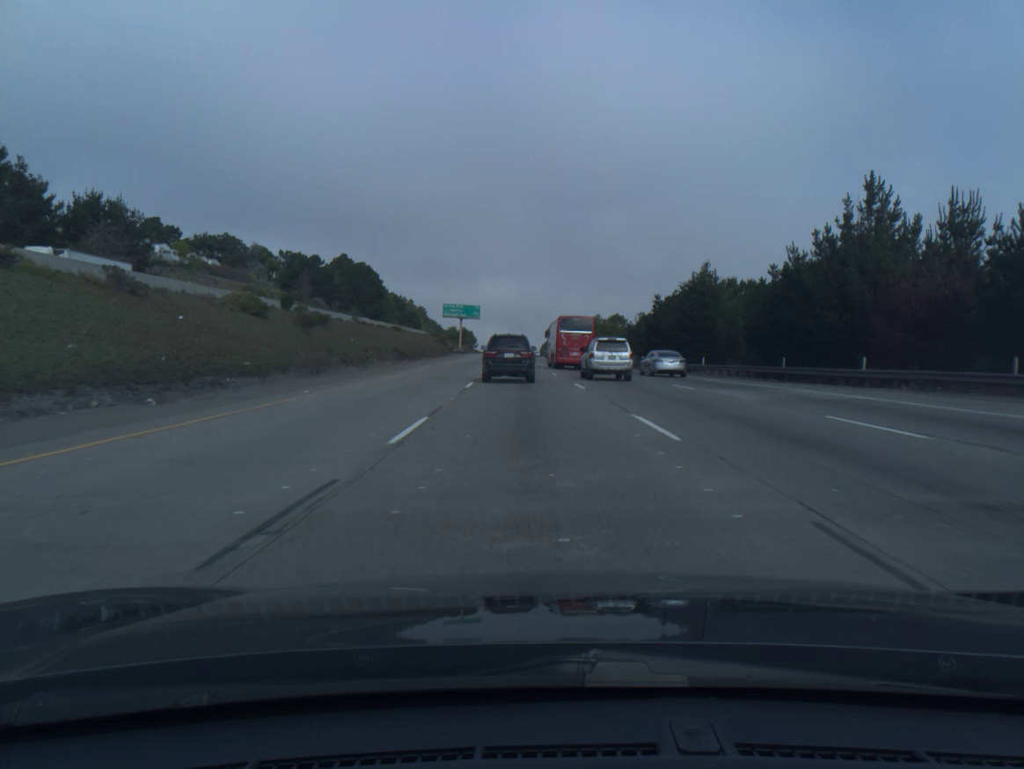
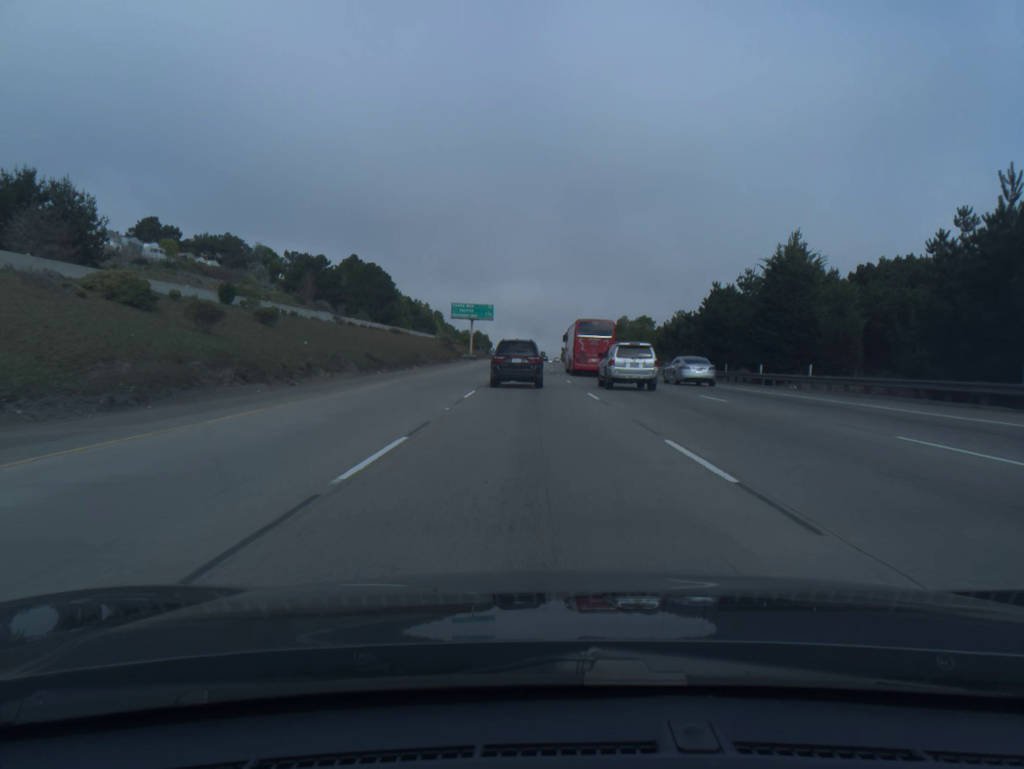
(-0.3, +17.4) m; -2°
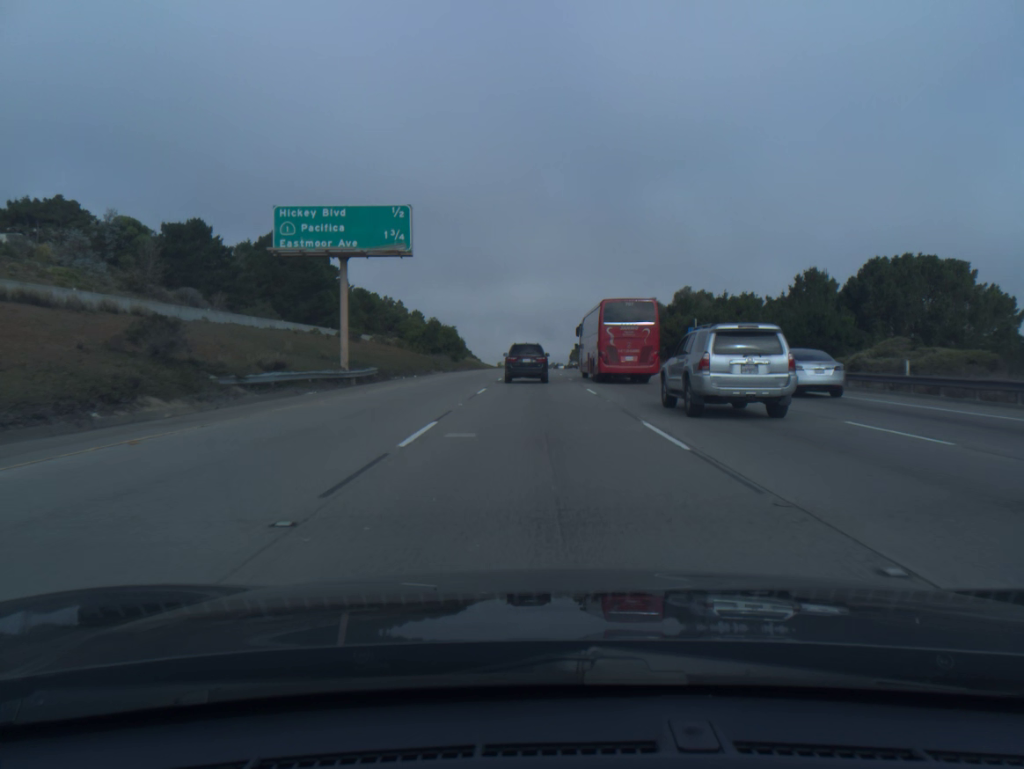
(-1.3, +84.8) m; 0°
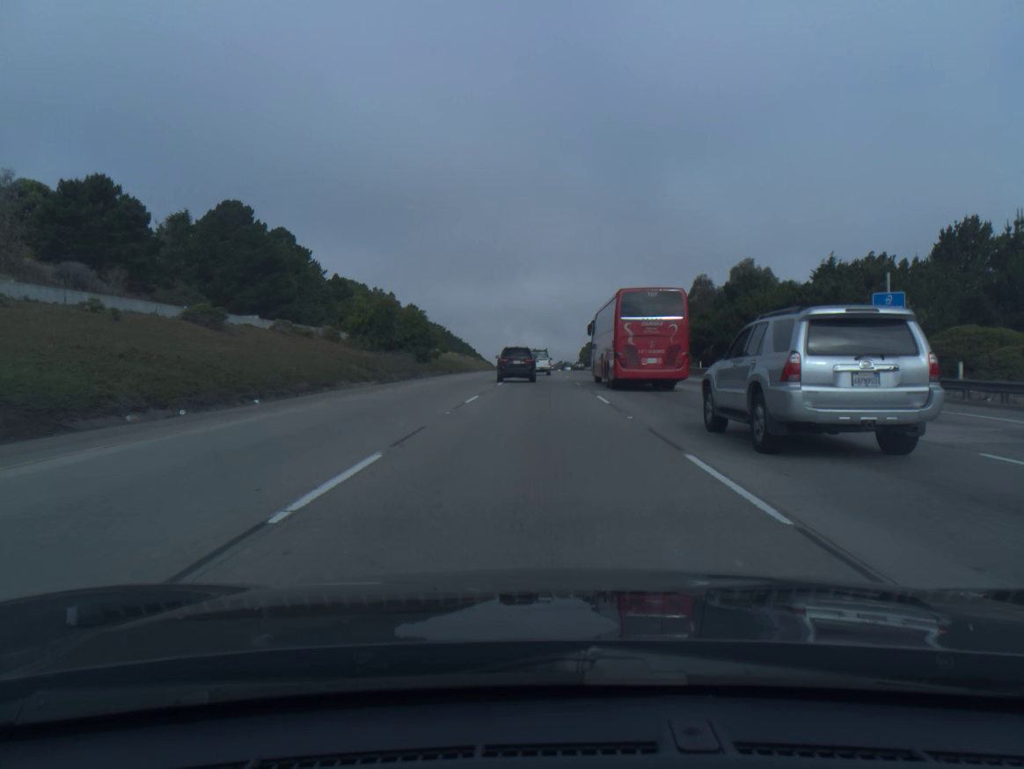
(-0.1, +33.6) m; -1°
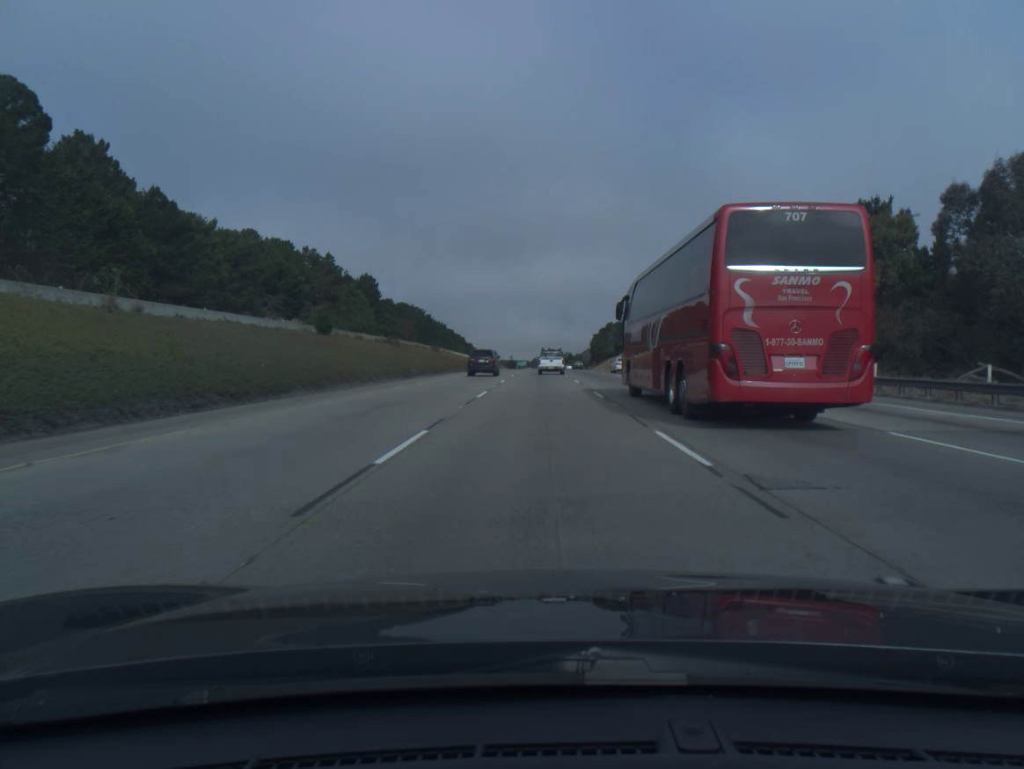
(-0.1, +84.7) m; 0°
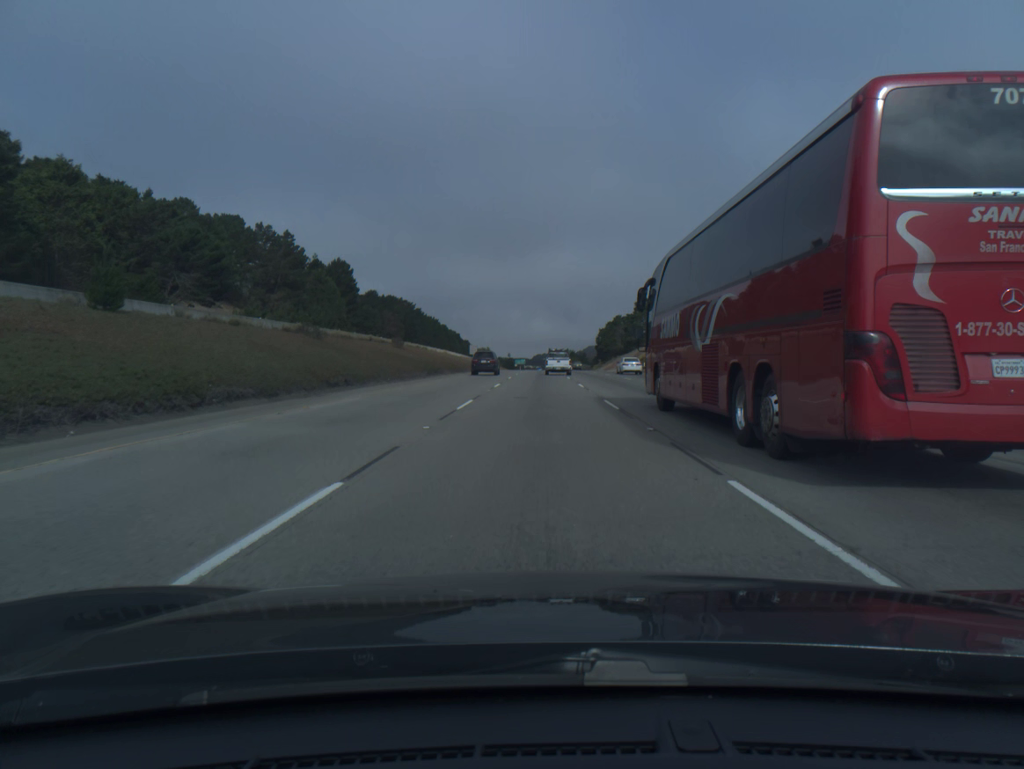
(0.0, +34.0) m; 0°
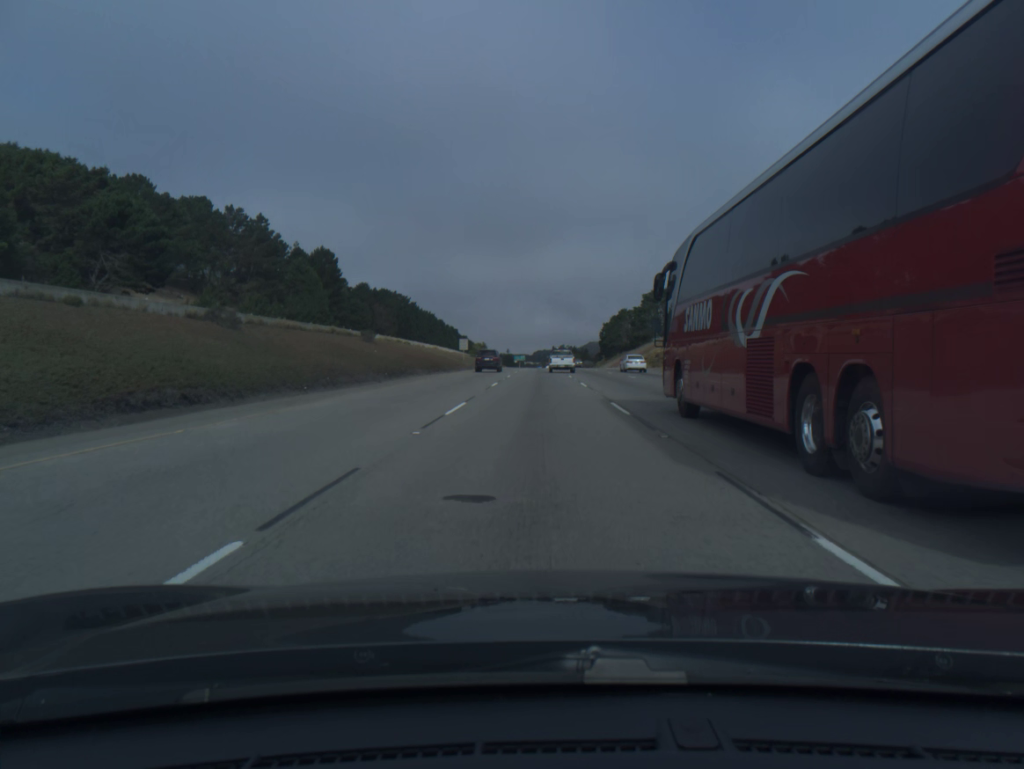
(0.0, +17.0) m; 0°
